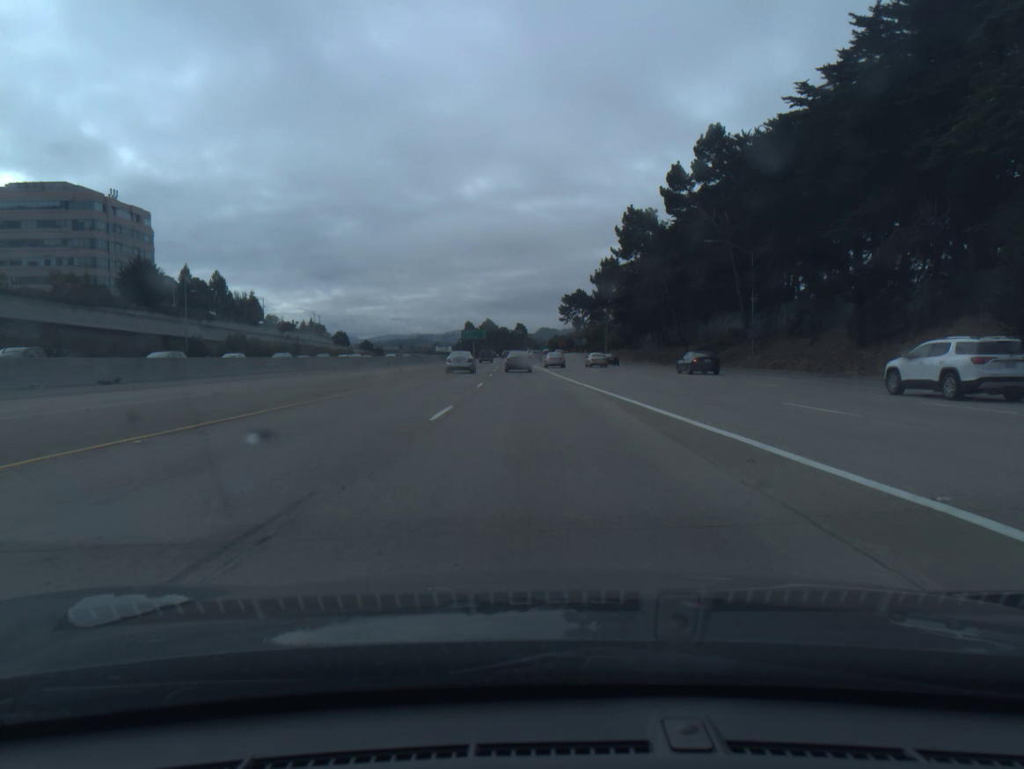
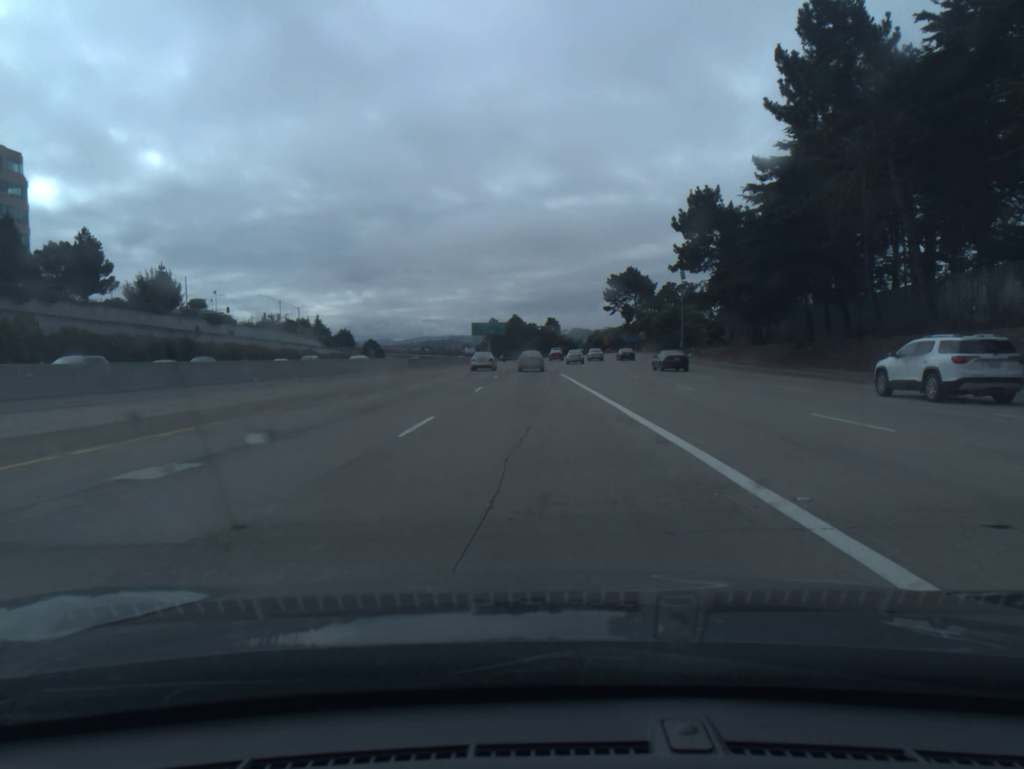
(-1.0, +61.1) m; -2°
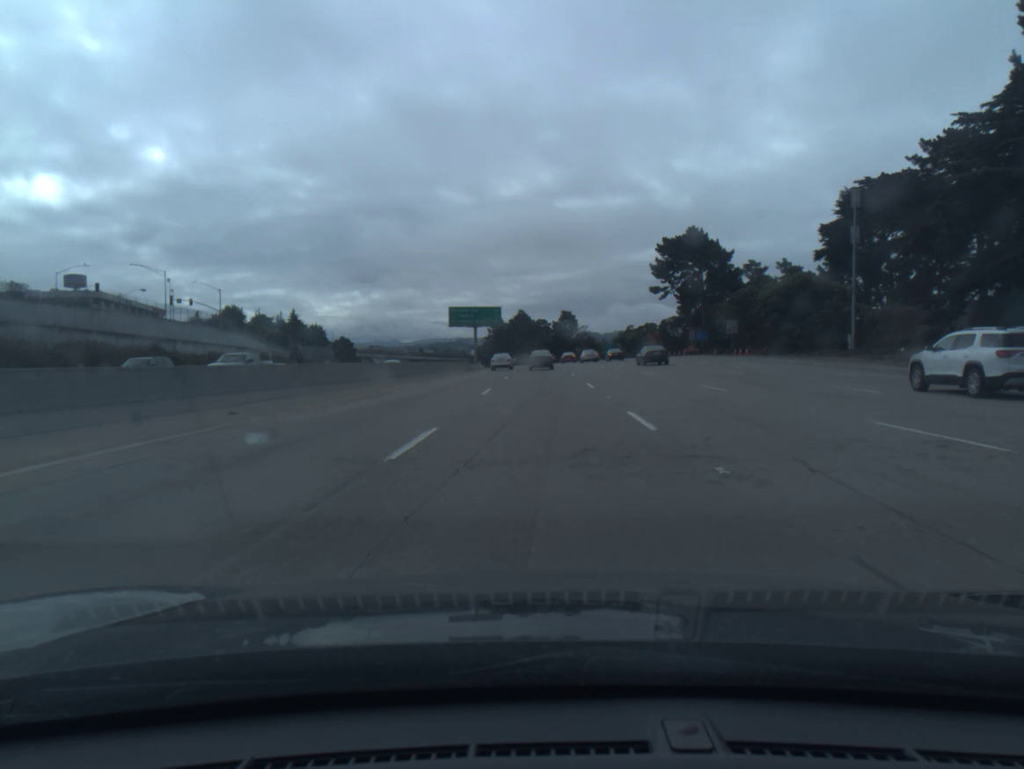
(-0.7, +61.4) m; -1°
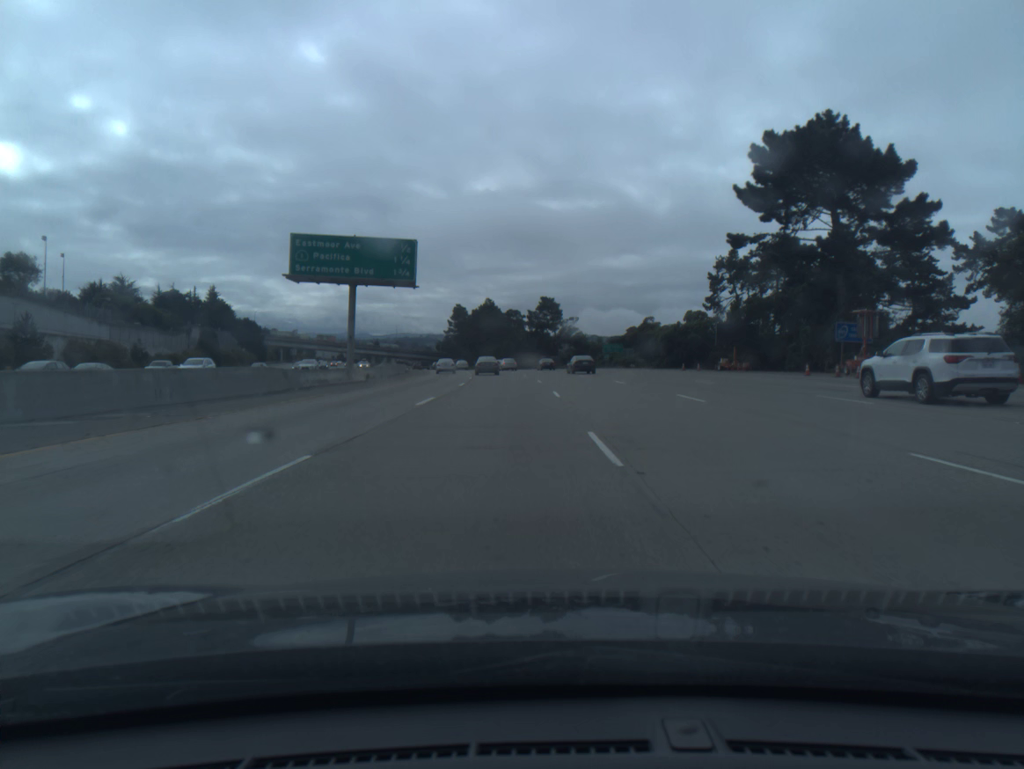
(+1.0, +62.2) m; +2°
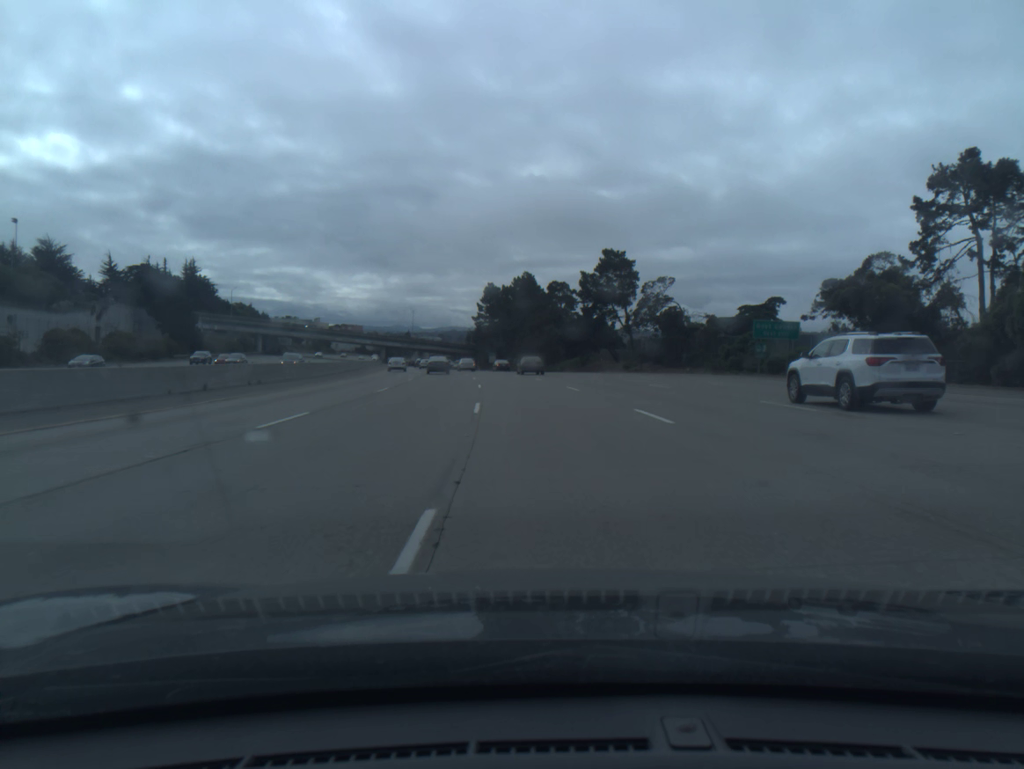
(-0.8, +64.5) m; -3°
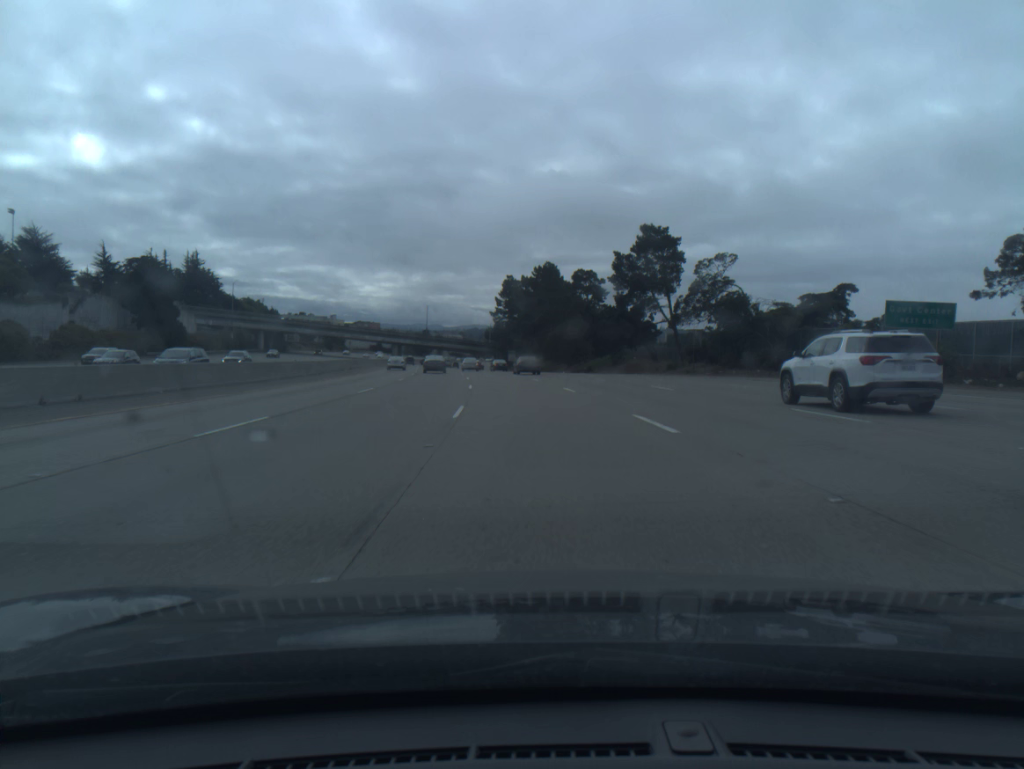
(-0.2, +16.6) m; -2°
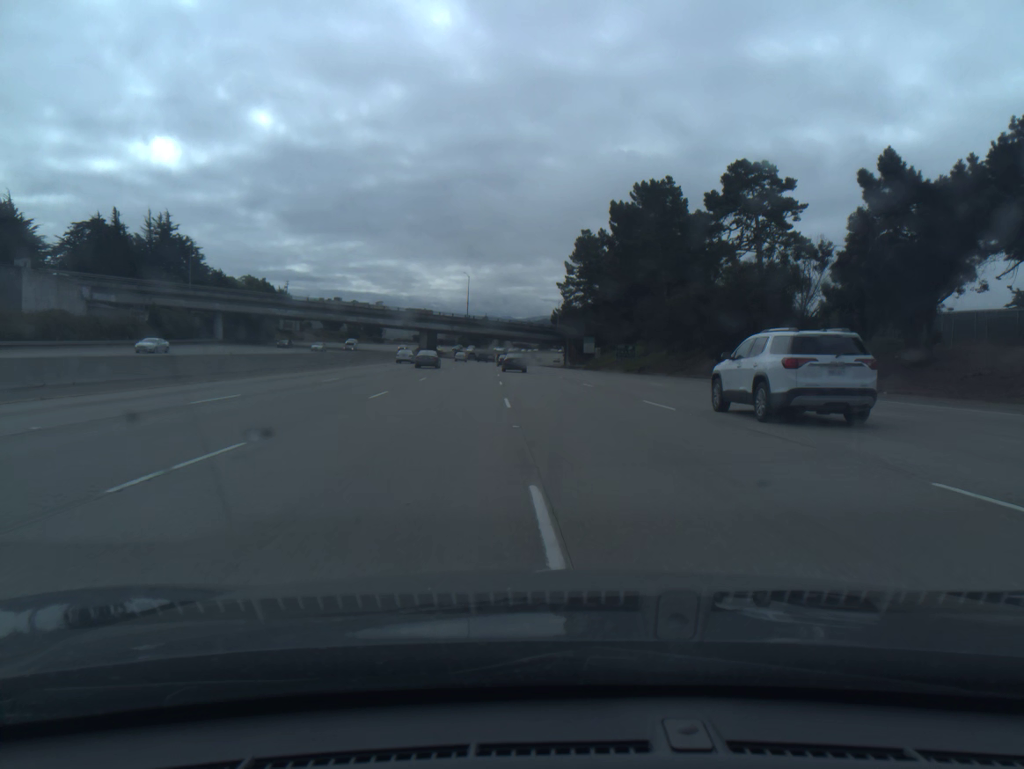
(-3.0, +67.1) m; -5°
